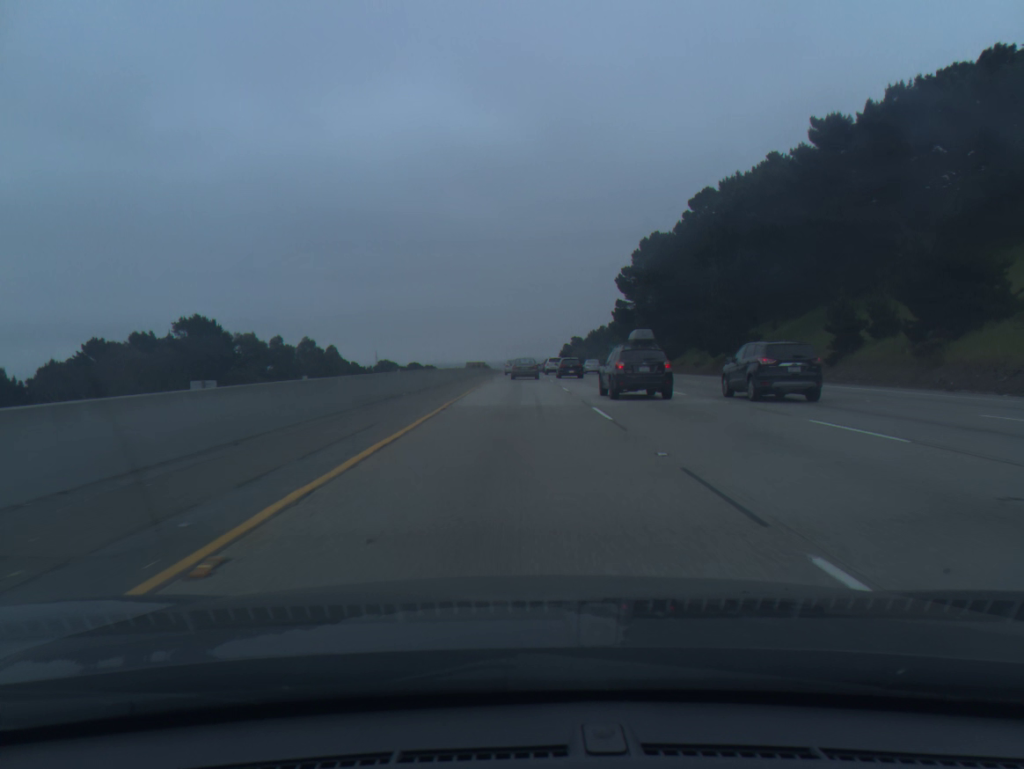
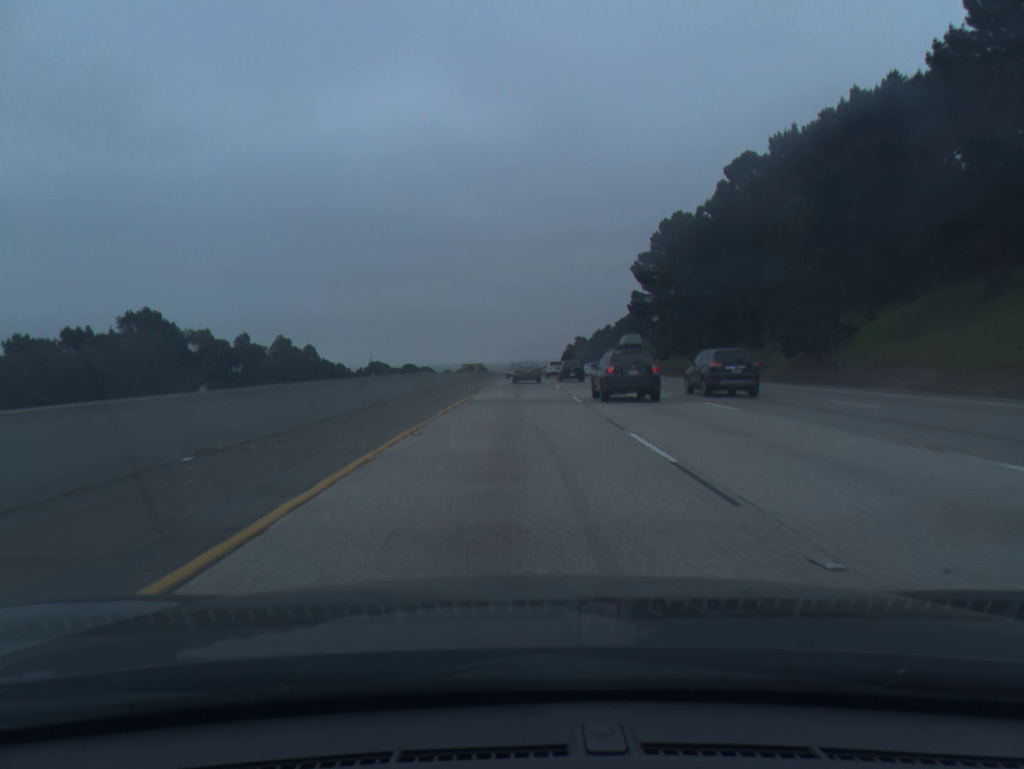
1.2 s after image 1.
(0.0, +20.7) m; 0°
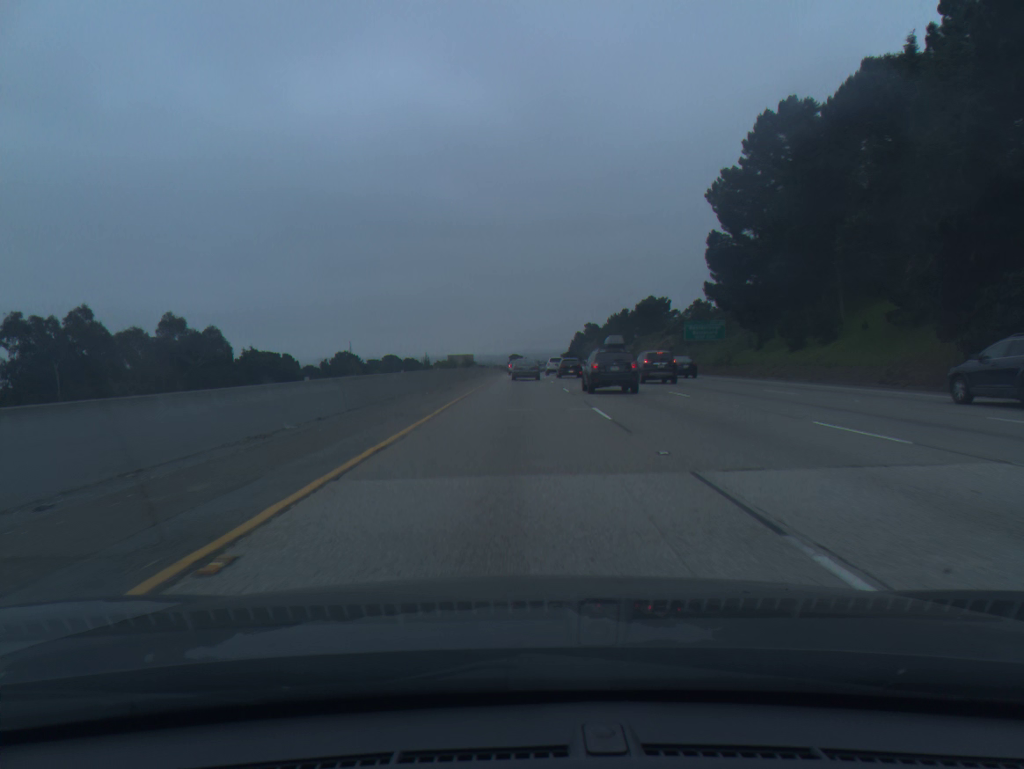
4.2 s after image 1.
(0.0, +52.4) m; 0°
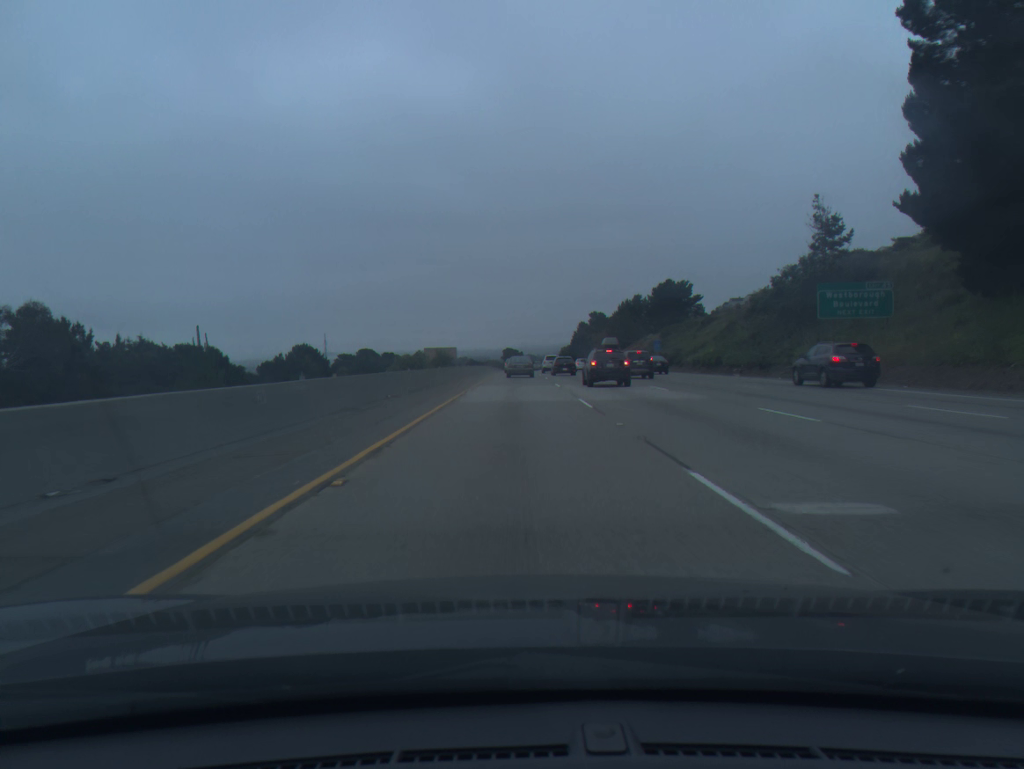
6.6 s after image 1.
(0.0, +40.7) m; 0°
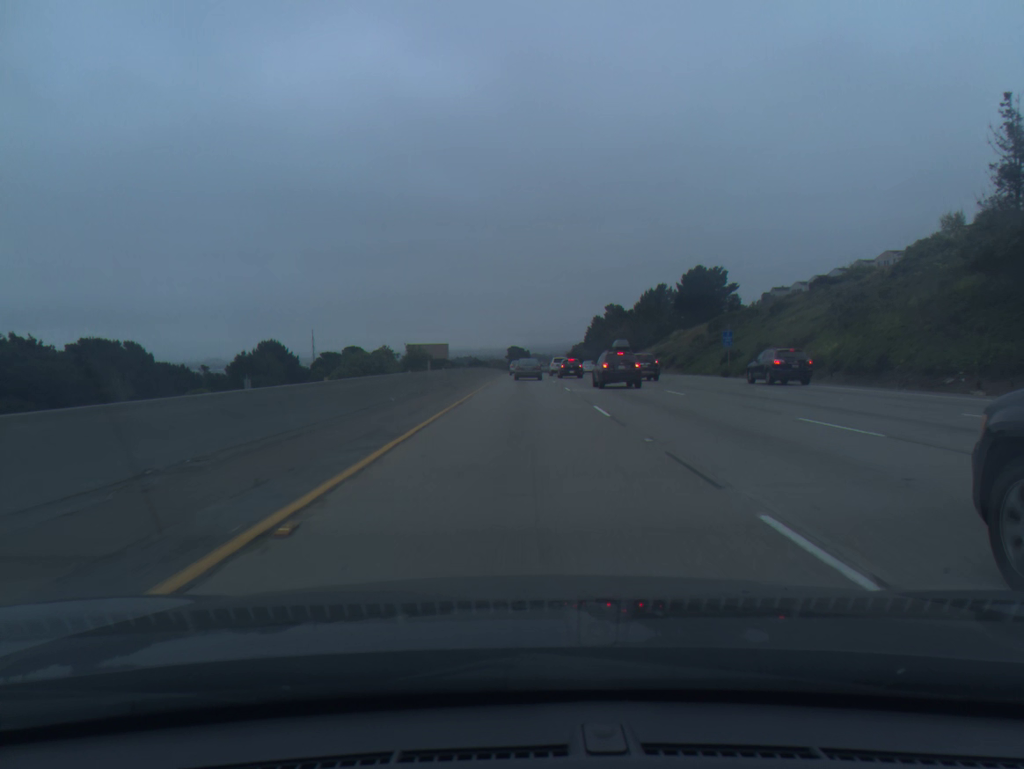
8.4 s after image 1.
(-0.2, +31.2) m; 0°
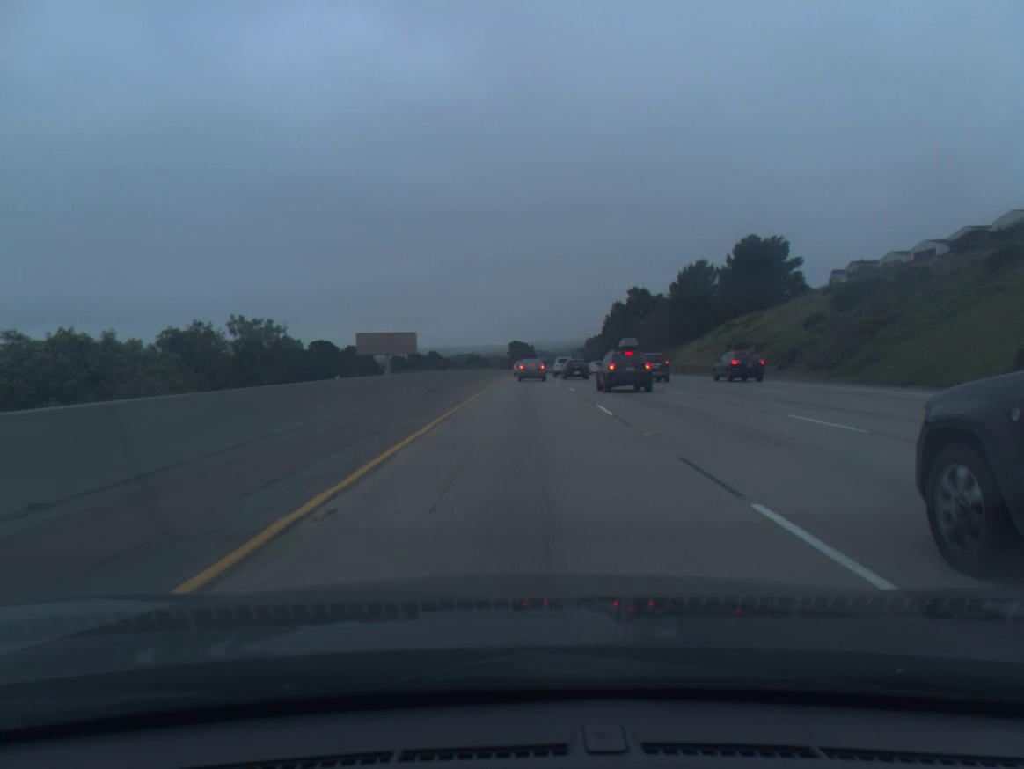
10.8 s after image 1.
(+0.1, +43.2) m; 0°
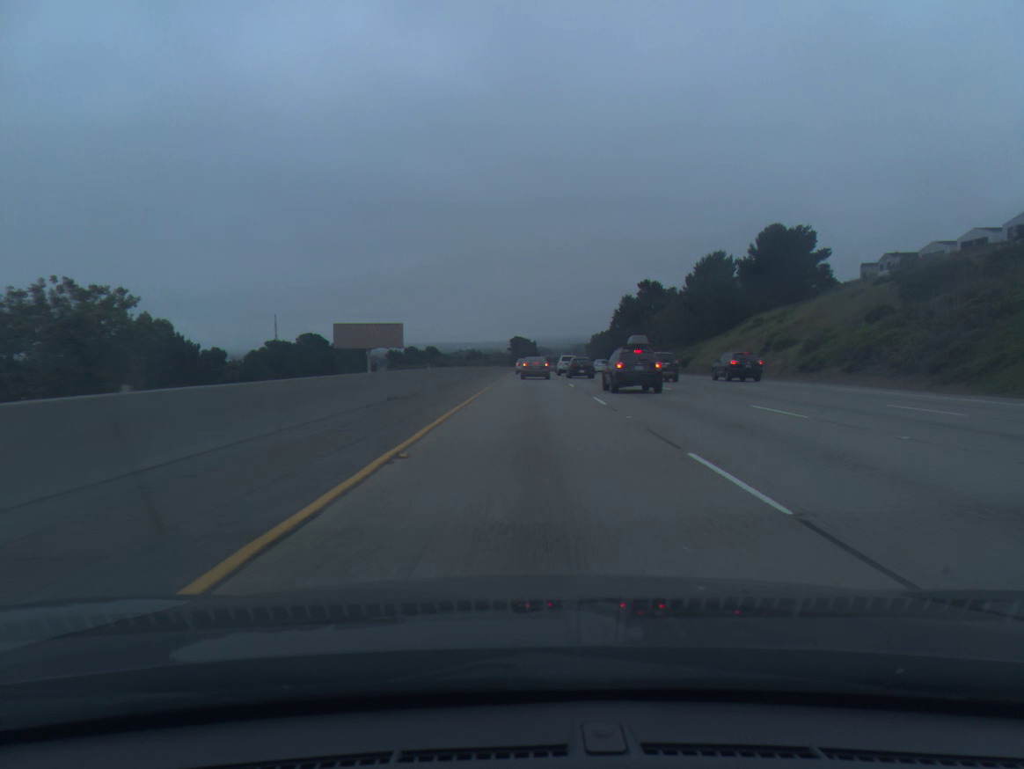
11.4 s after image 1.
(0.0, +11.3) m; 0°
